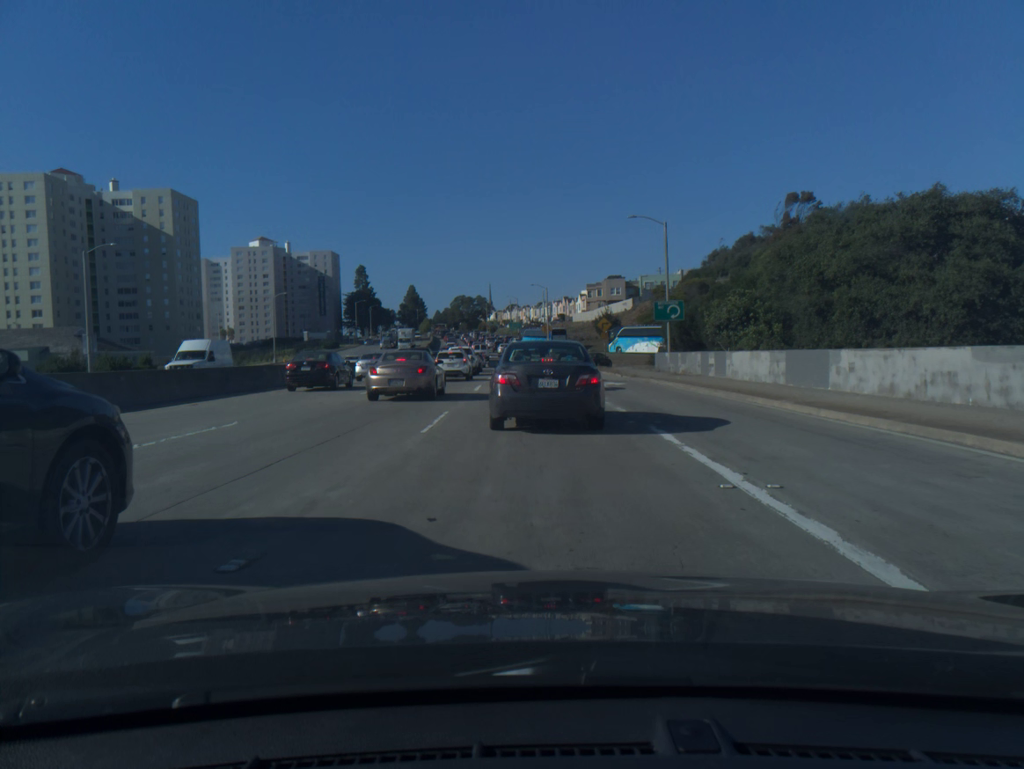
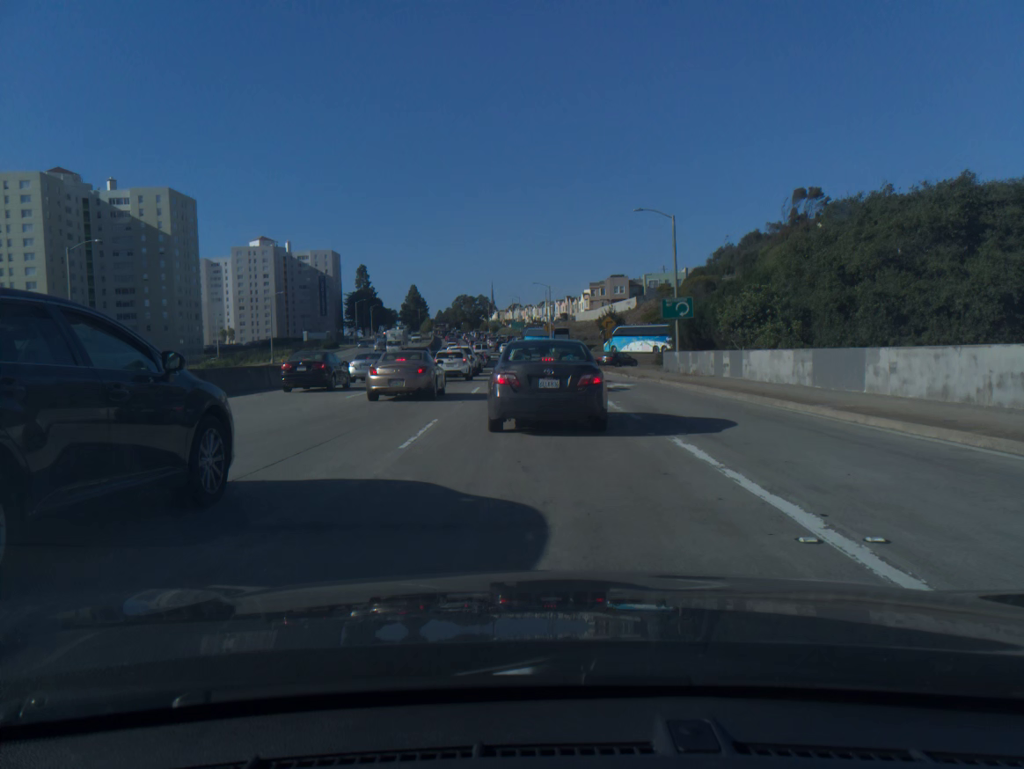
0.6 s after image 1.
(0.0, +2.1) m; 0°
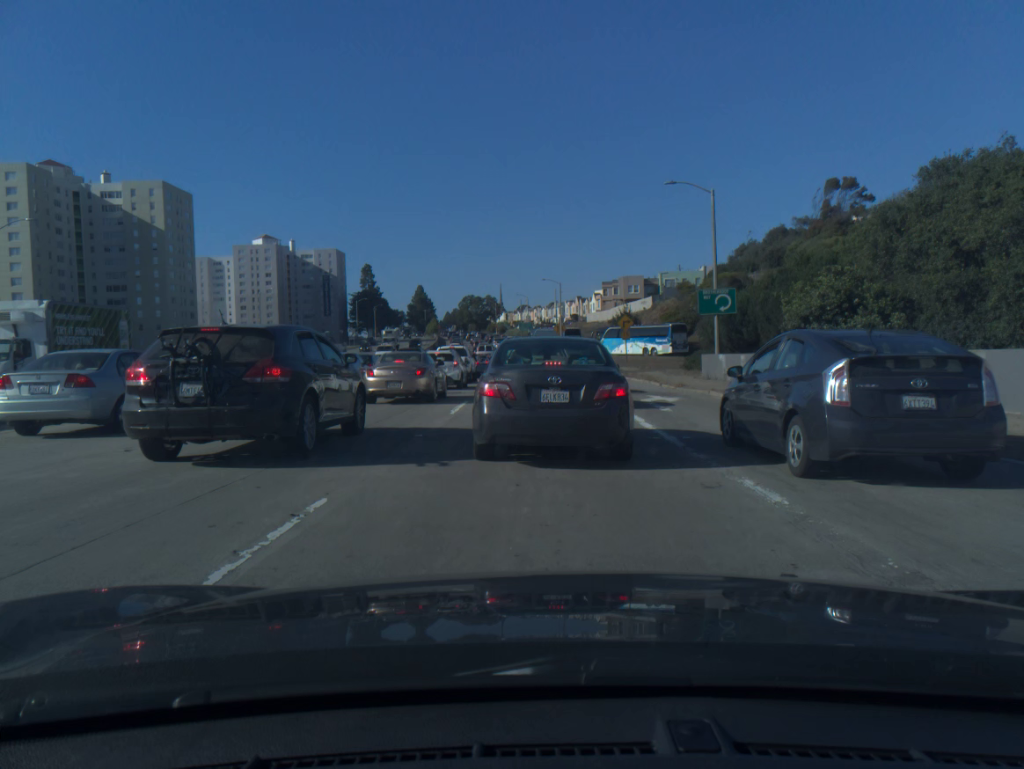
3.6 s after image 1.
(-0.1, +8.1) m; -1°
